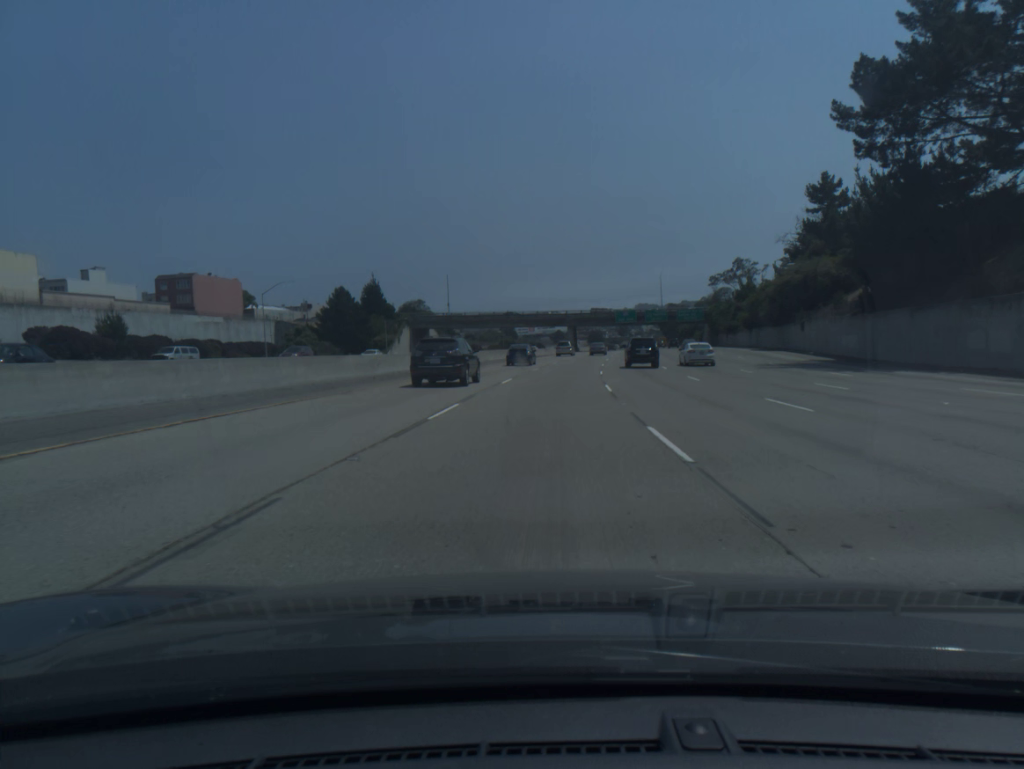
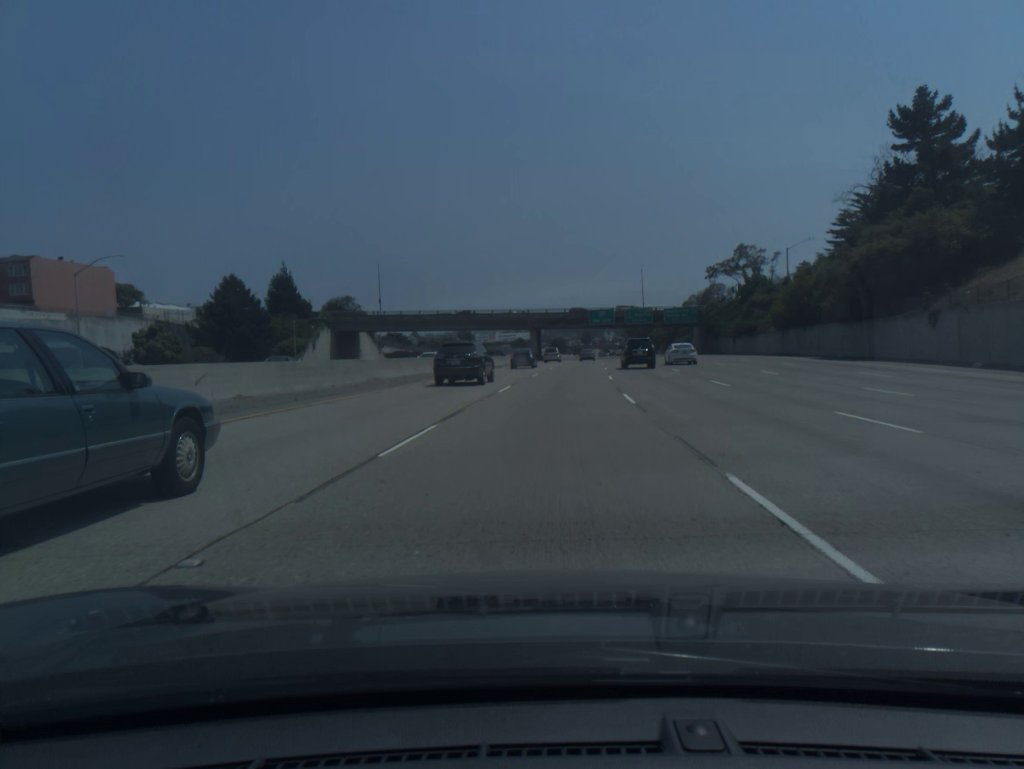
(+0.8, +33.9) m; +3°
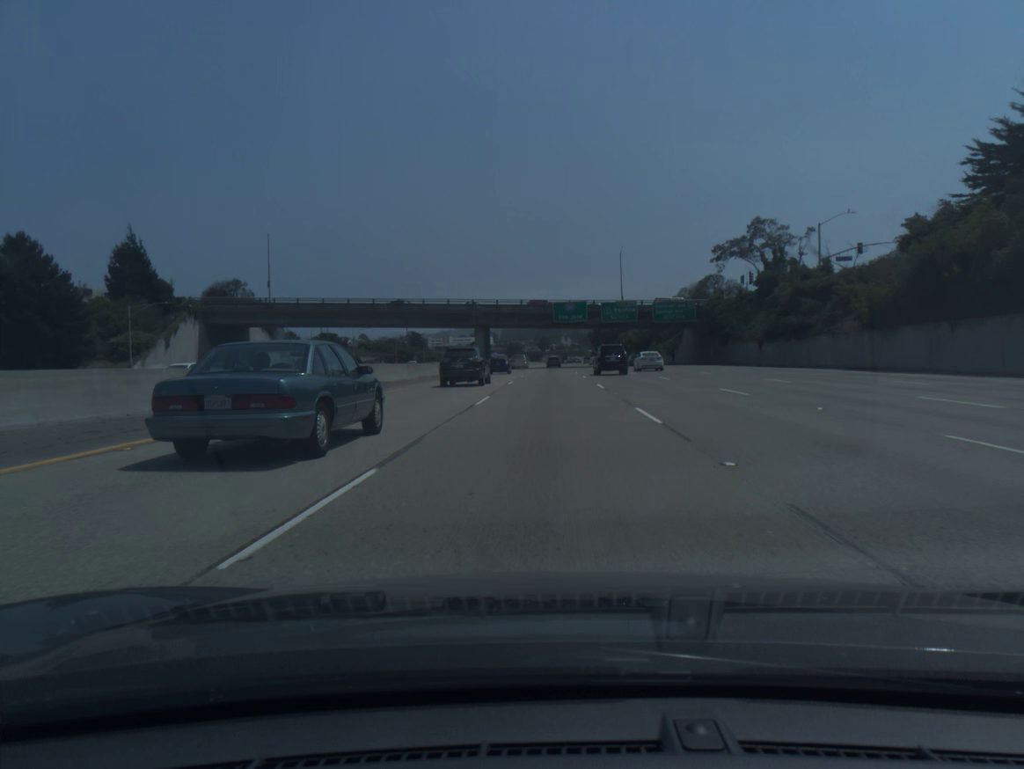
(+0.9, +34.0) m; +3°
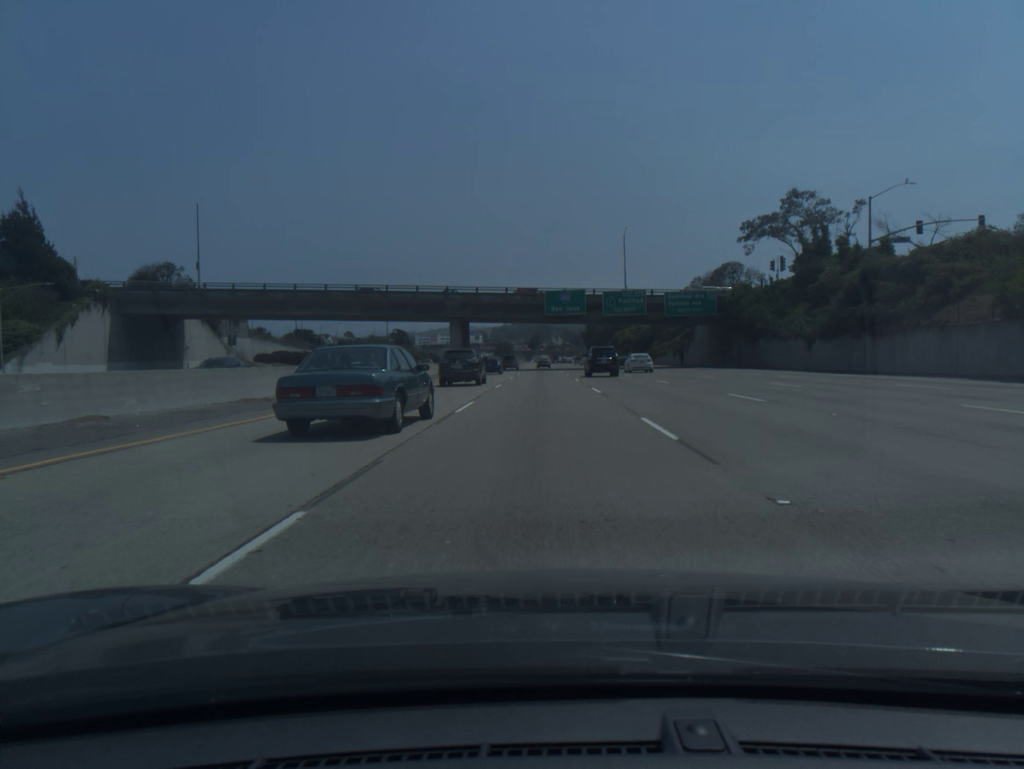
(+0.1, +17.1) m; +1°
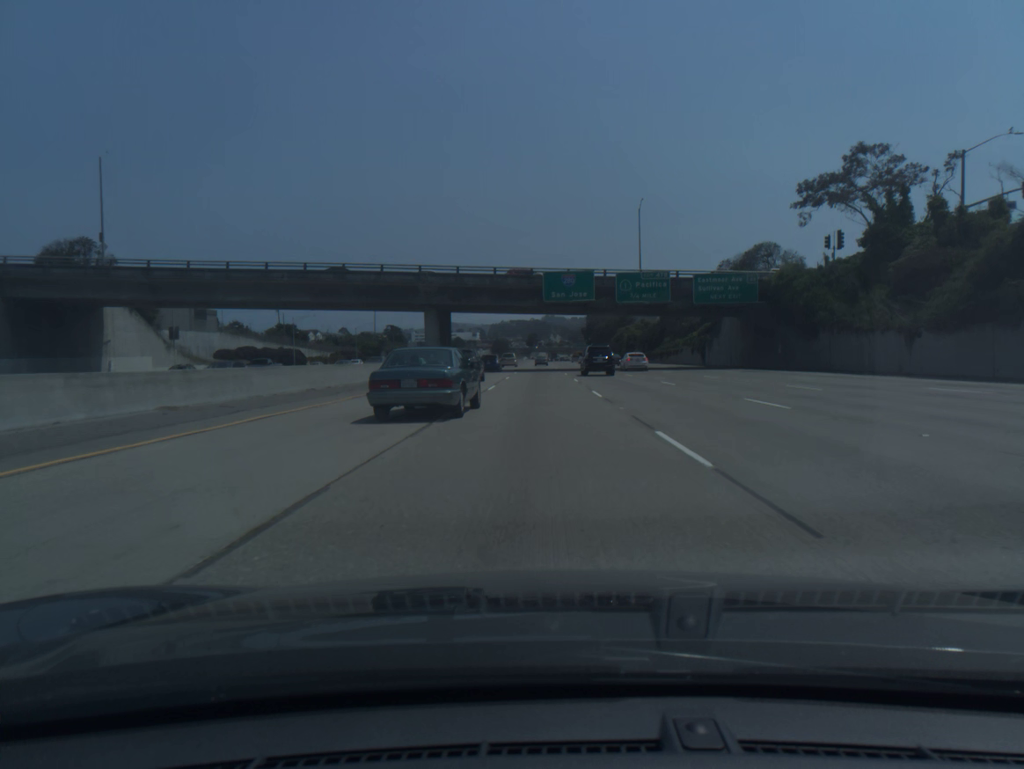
(0.0, +17.2) m; 0°
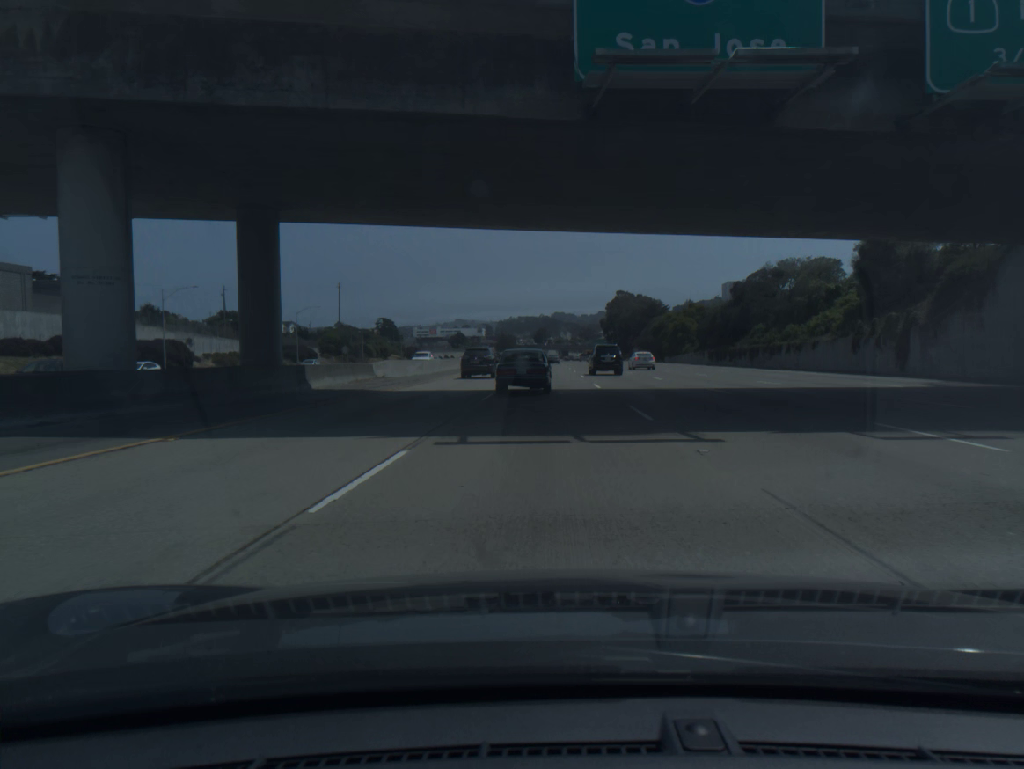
(-0.3, +52.3) m; -1°
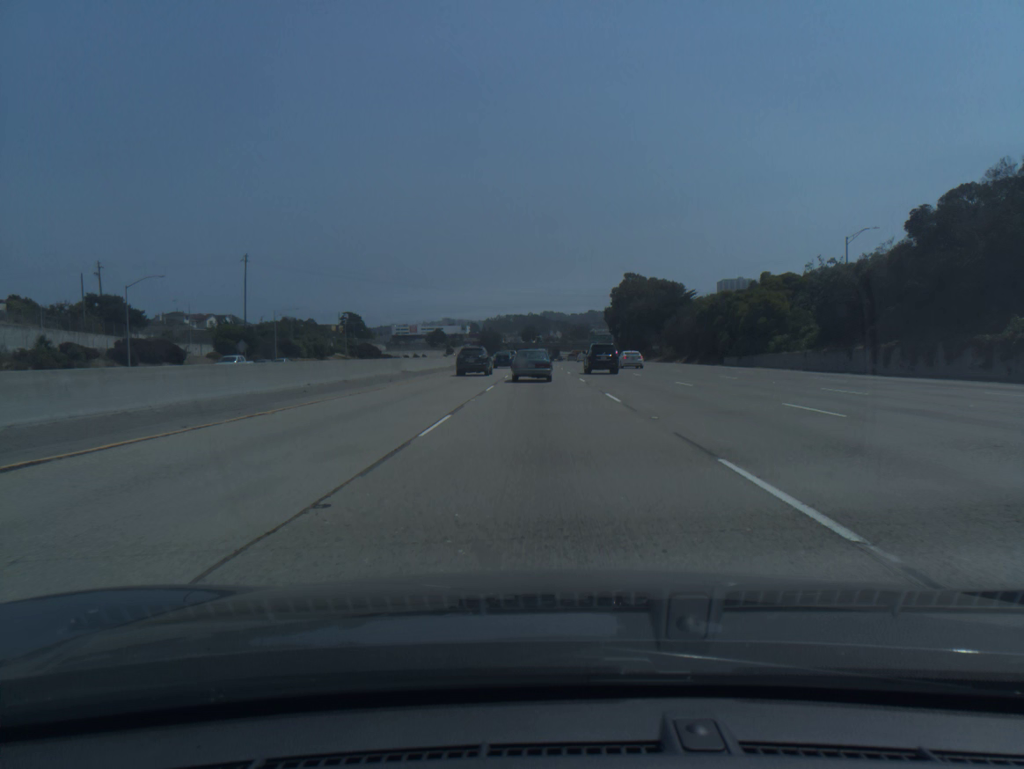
(+0.2, +53.5) m; +1°
